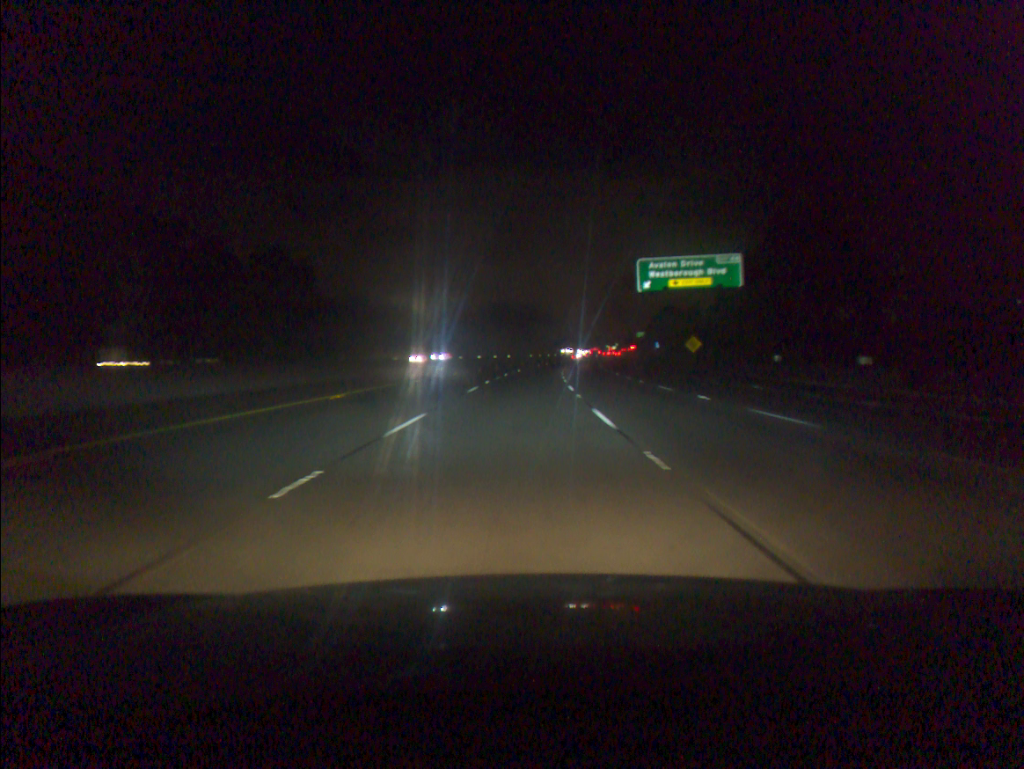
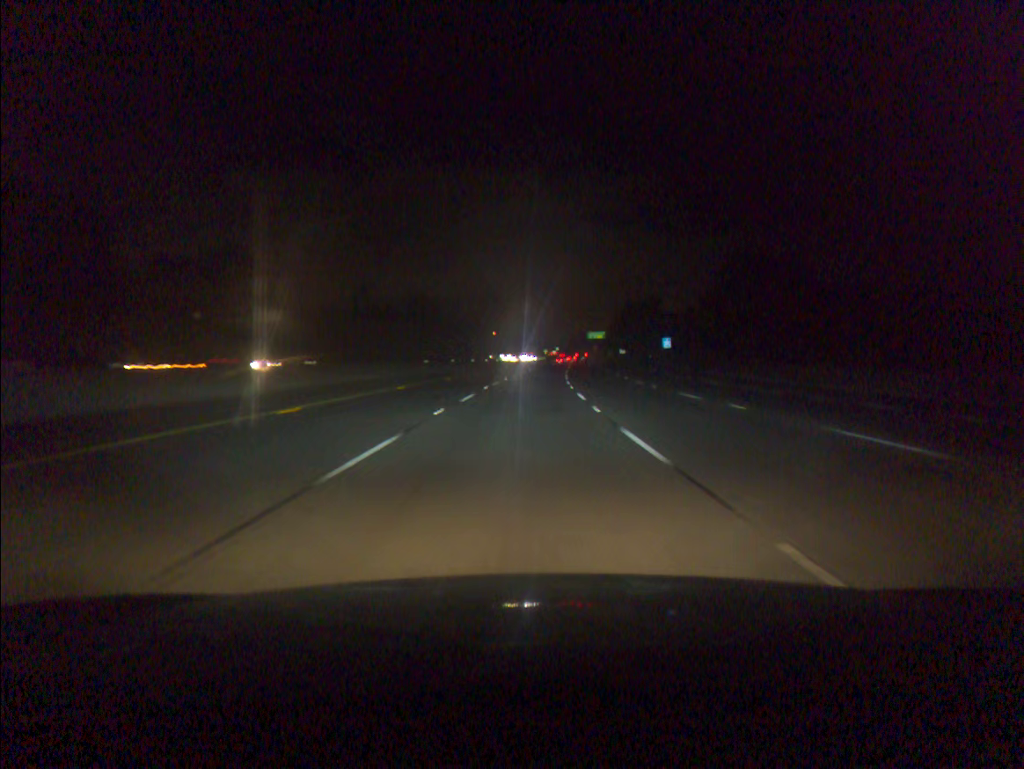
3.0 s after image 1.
(+4.1, +91.8) m; +5°
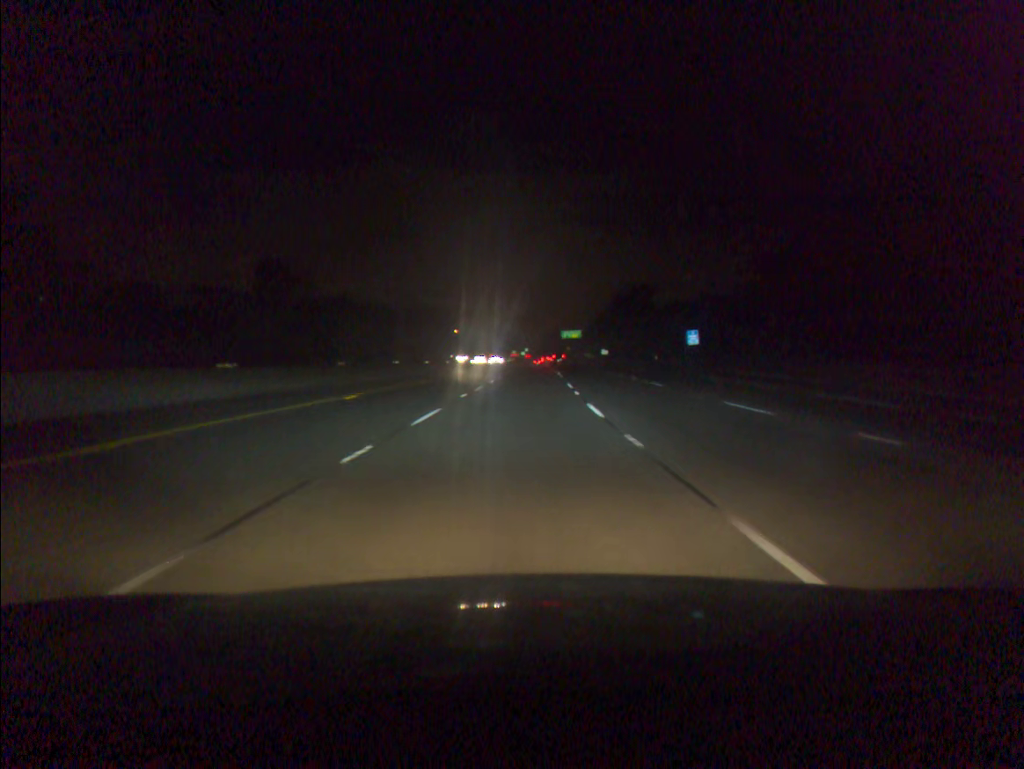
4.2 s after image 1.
(+0.8, +37.0) m; +2°
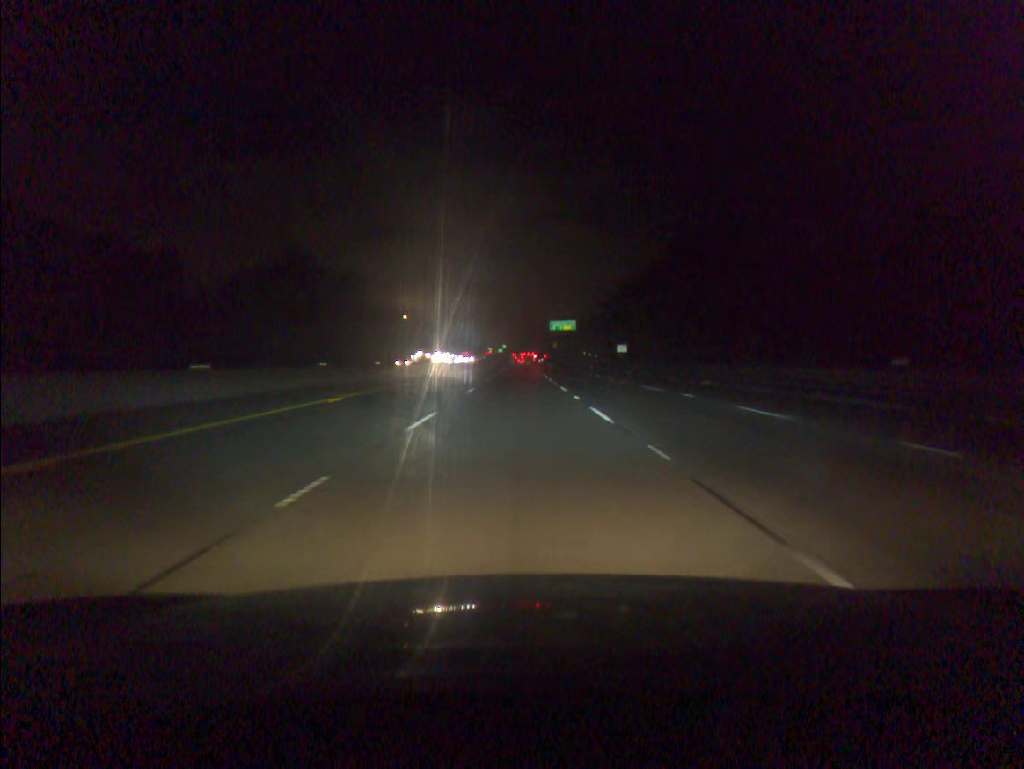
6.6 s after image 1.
(+1.6, +74.3) m; +2°
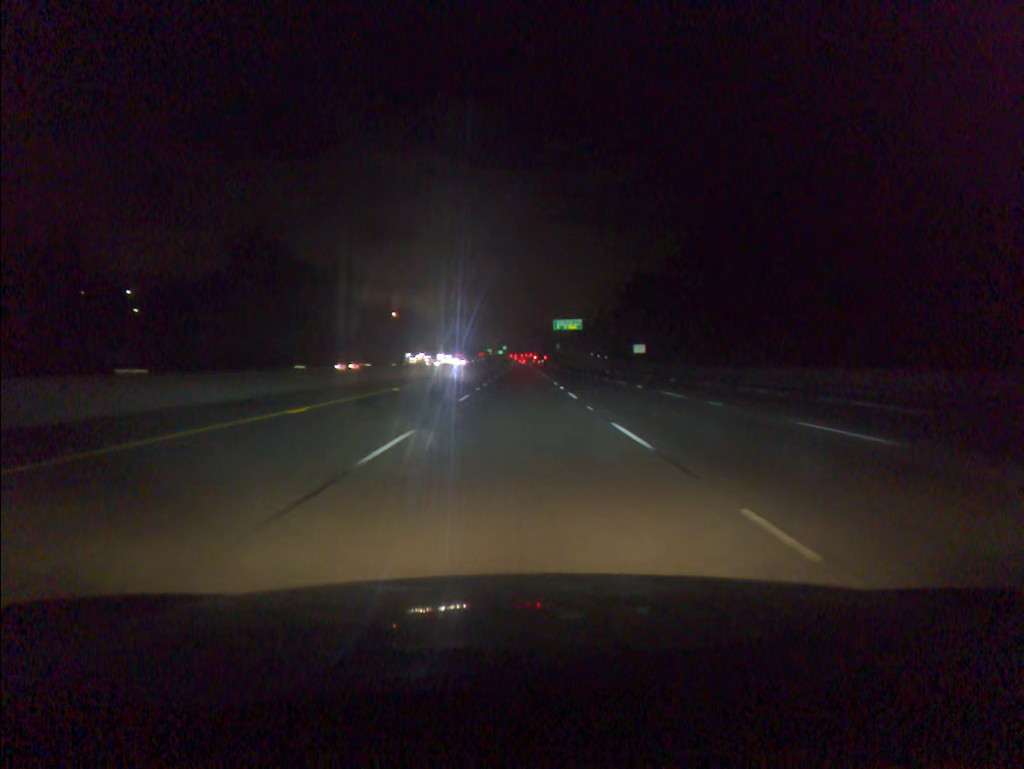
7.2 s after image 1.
(0.0, +18.6) m; 0°
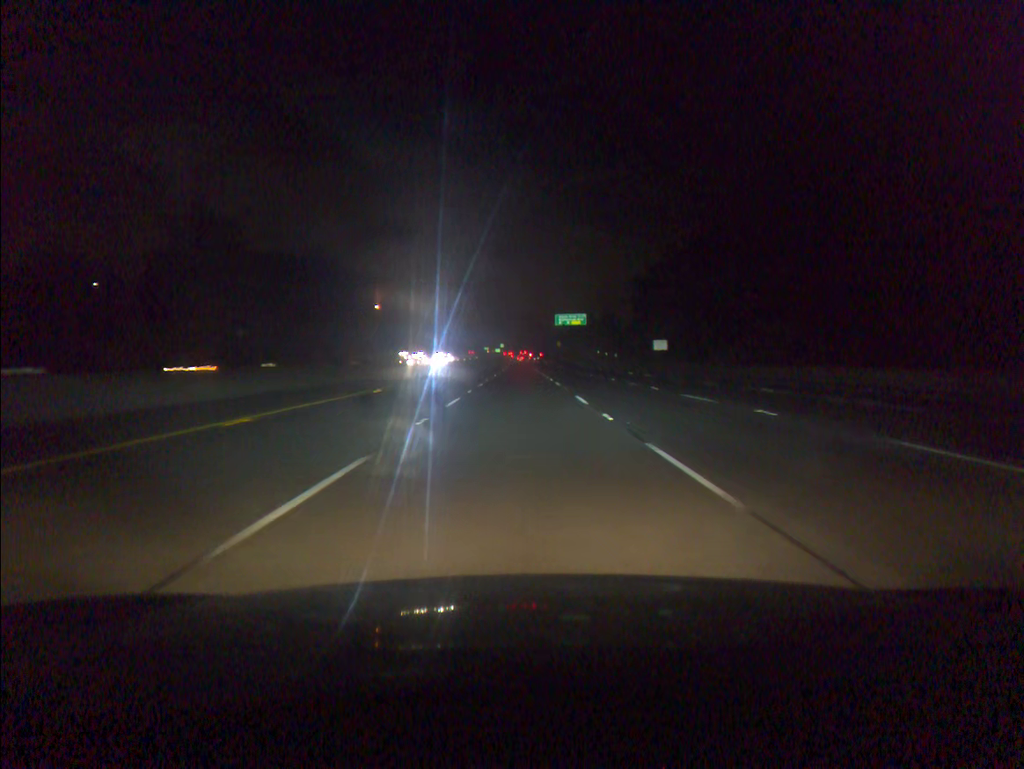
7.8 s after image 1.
(0.0, +18.6) m; 0°
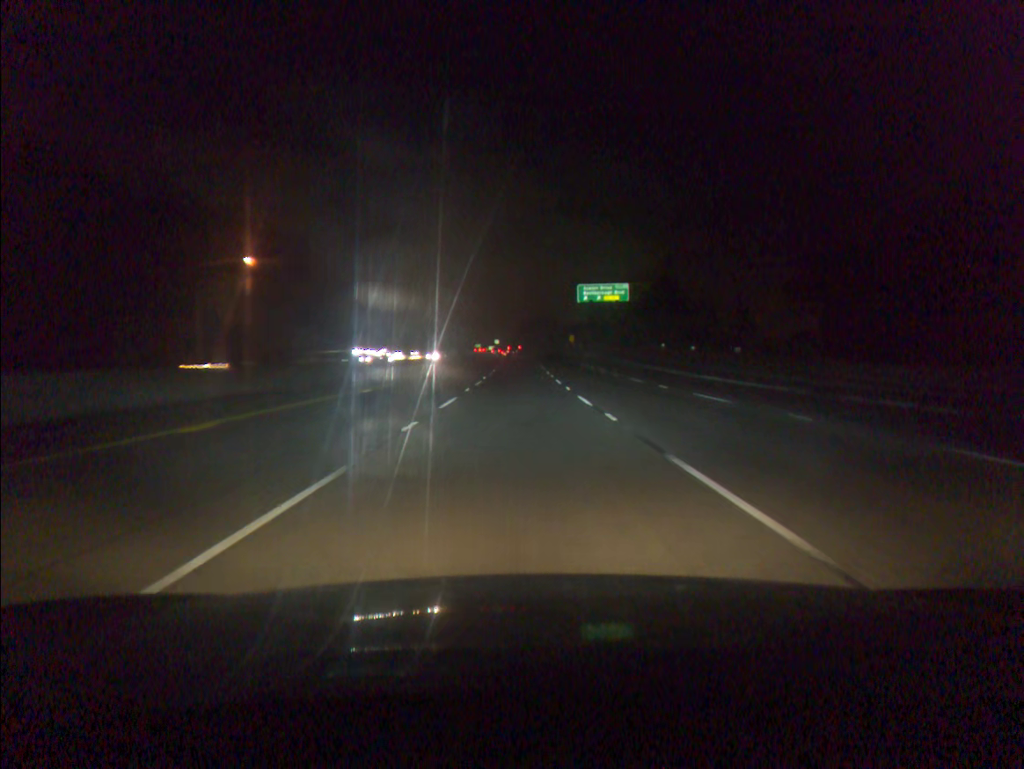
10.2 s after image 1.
(+0.1, +74.7) m; 0°
